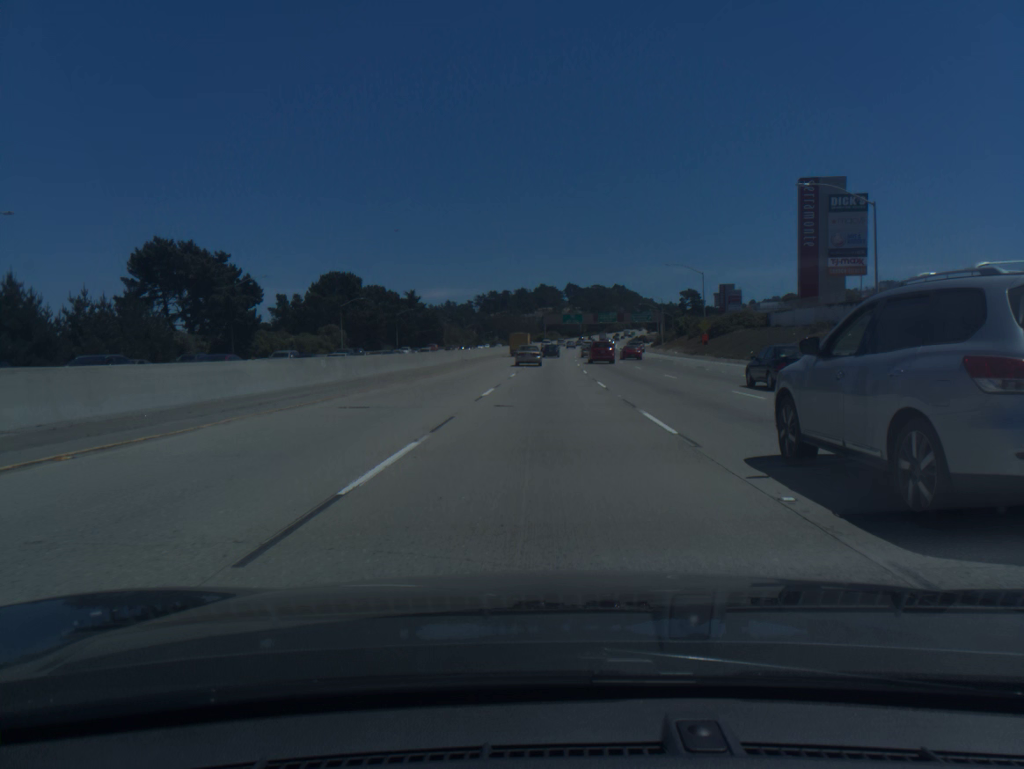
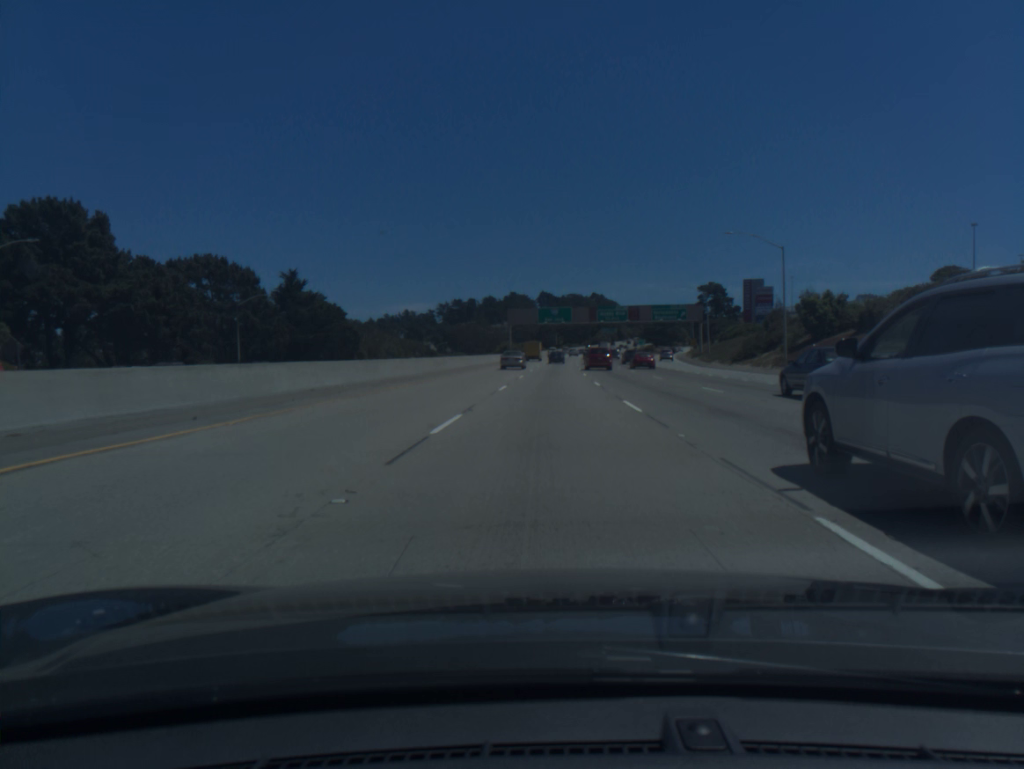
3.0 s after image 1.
(+1.3, +82.8) m; +2°
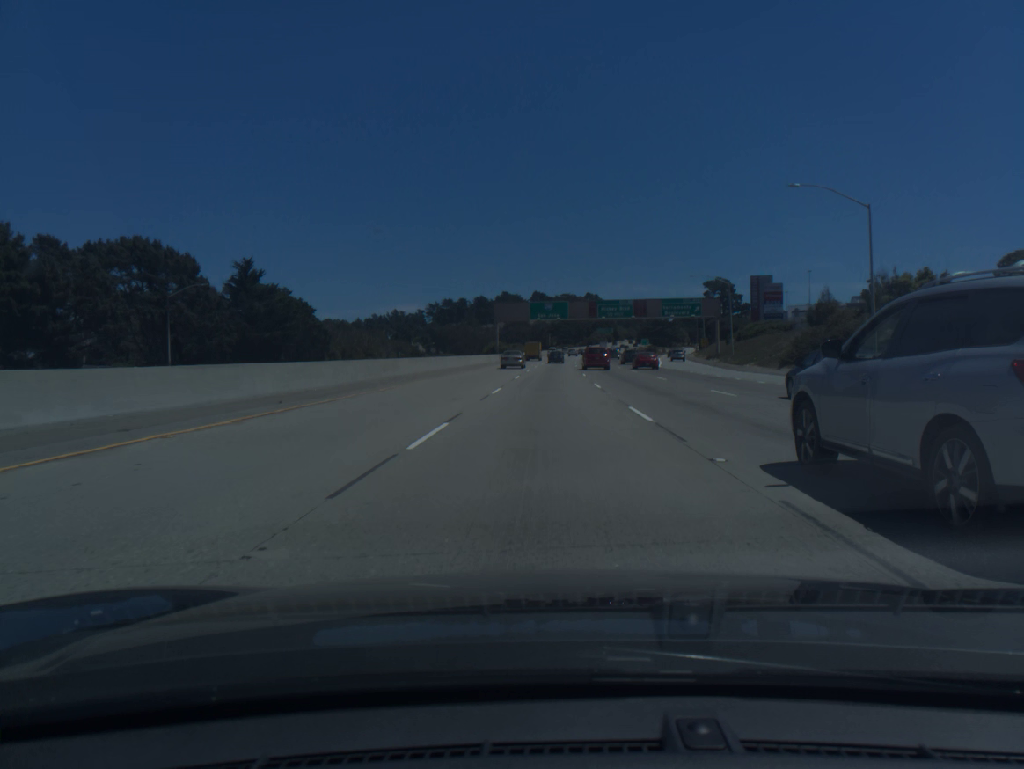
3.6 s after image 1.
(+0.1, +16.7) m; +1°
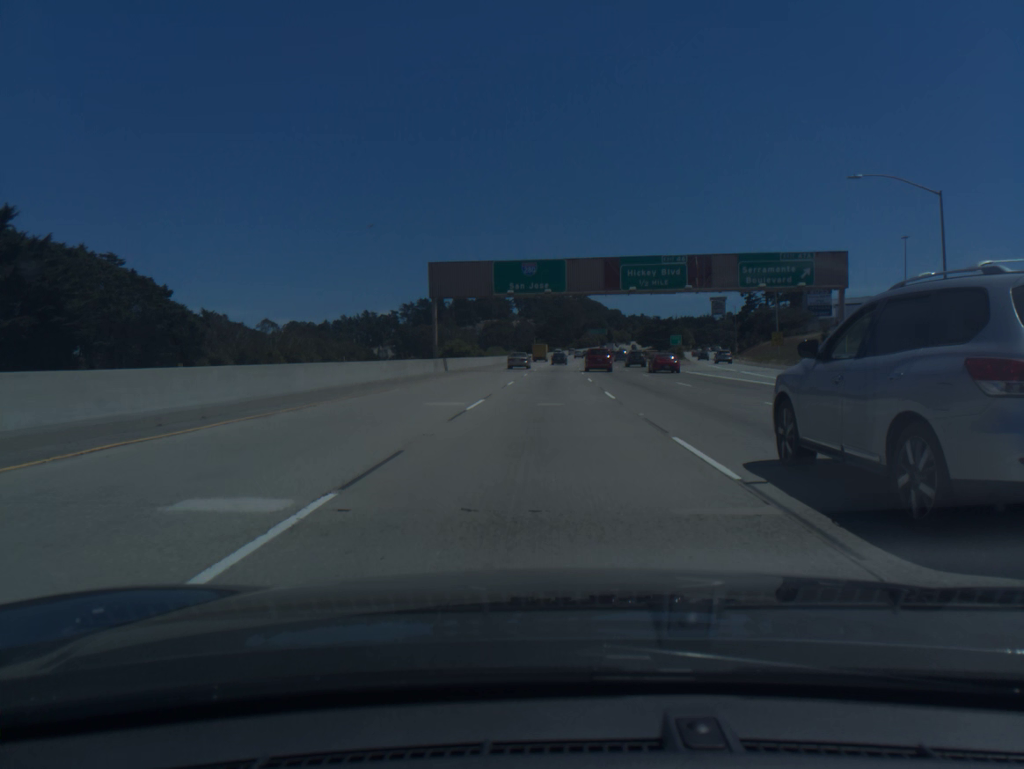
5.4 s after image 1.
(+0.6, +50.7) m; +1°
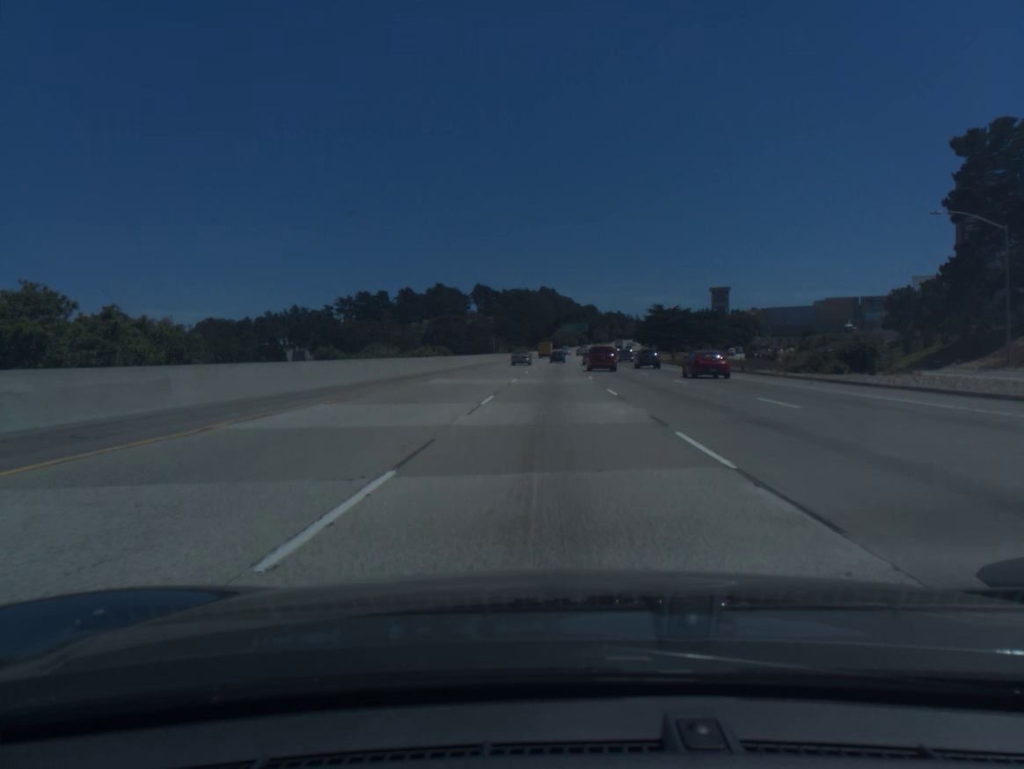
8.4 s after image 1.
(+1.7, +86.9) m; +3°
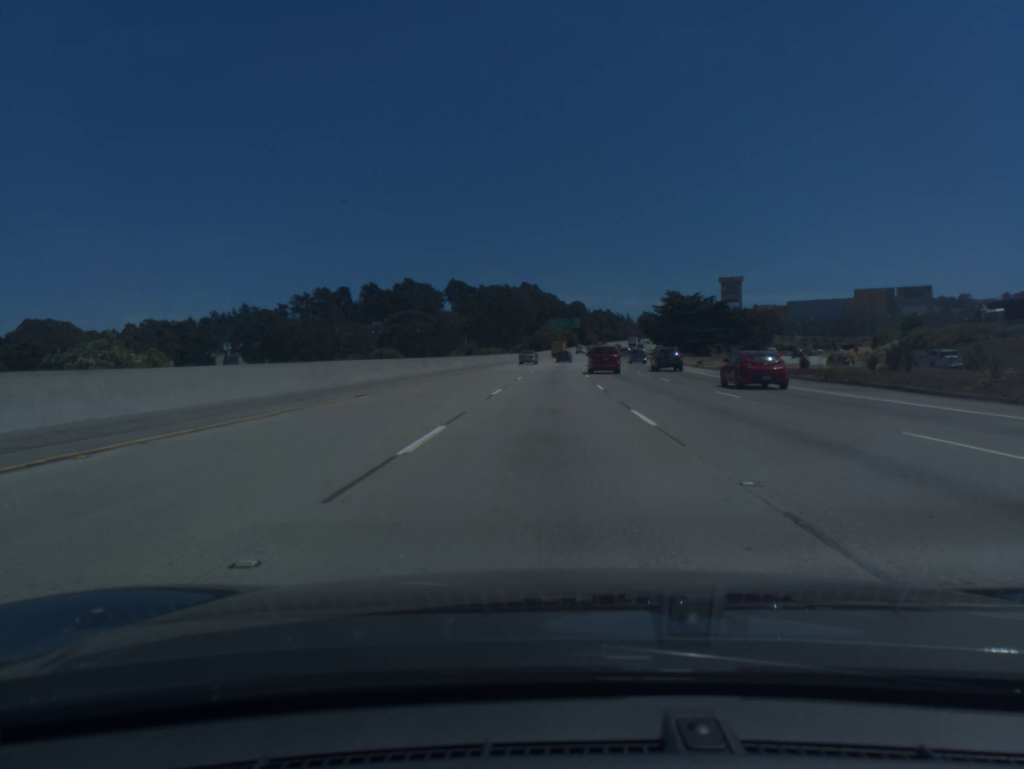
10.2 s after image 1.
(+0.7, +53.5) m; +1°
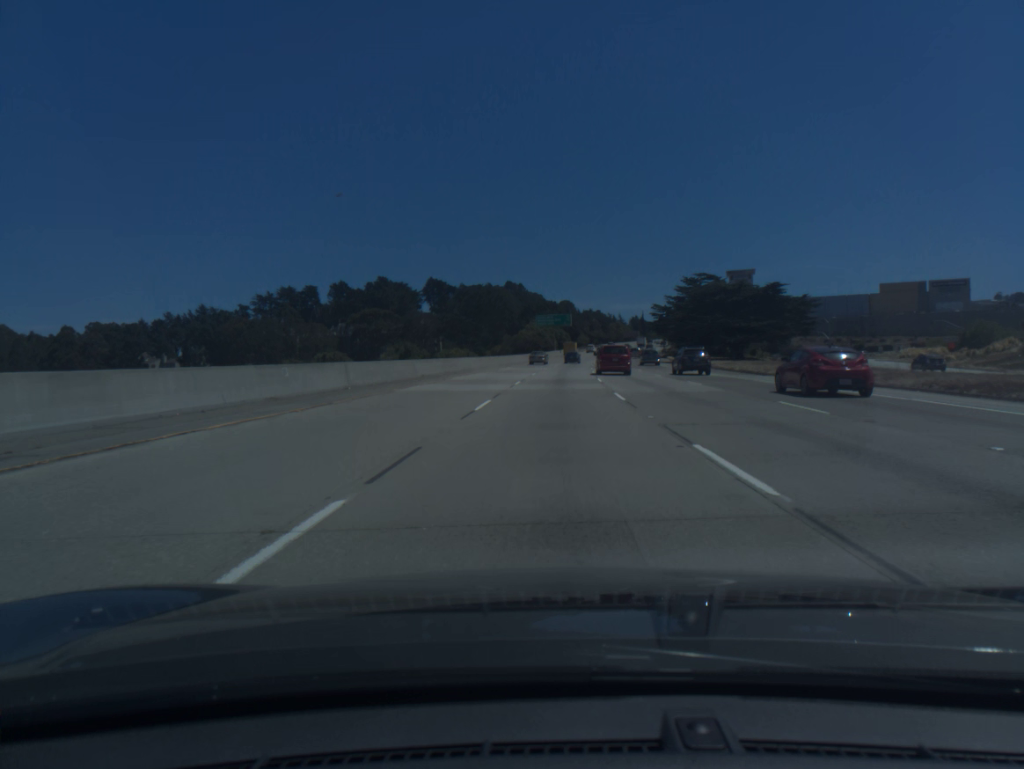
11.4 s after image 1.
(+0.2, +36.2) m; +1°
